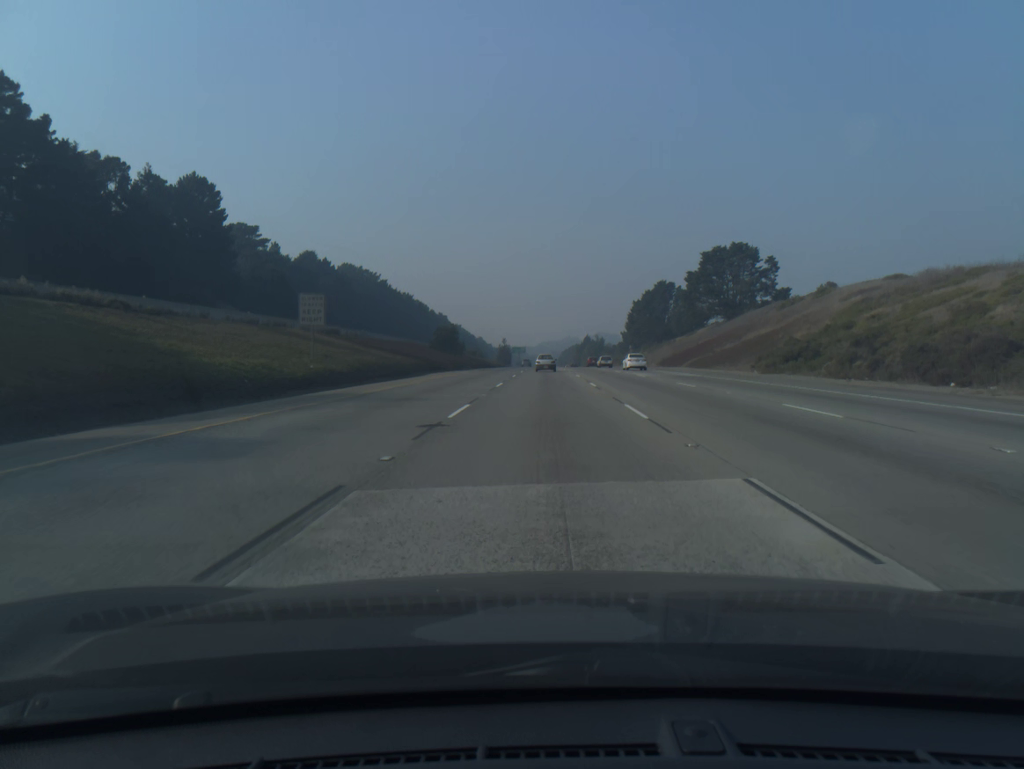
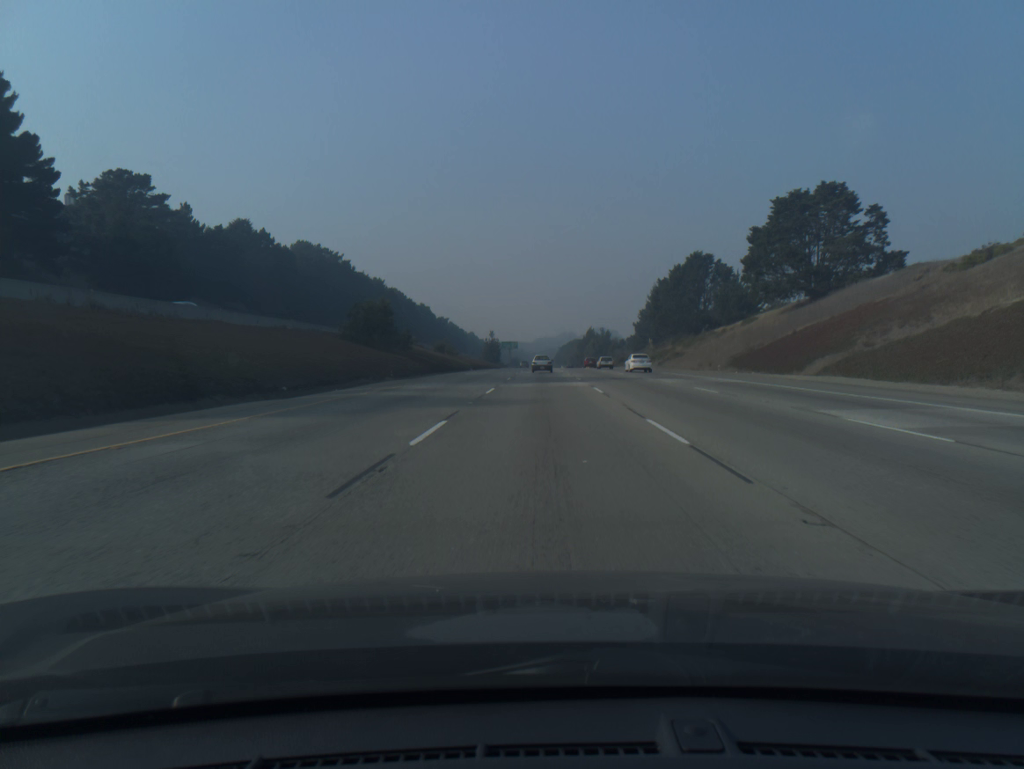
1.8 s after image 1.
(+0.1, +47.8) m; 0°
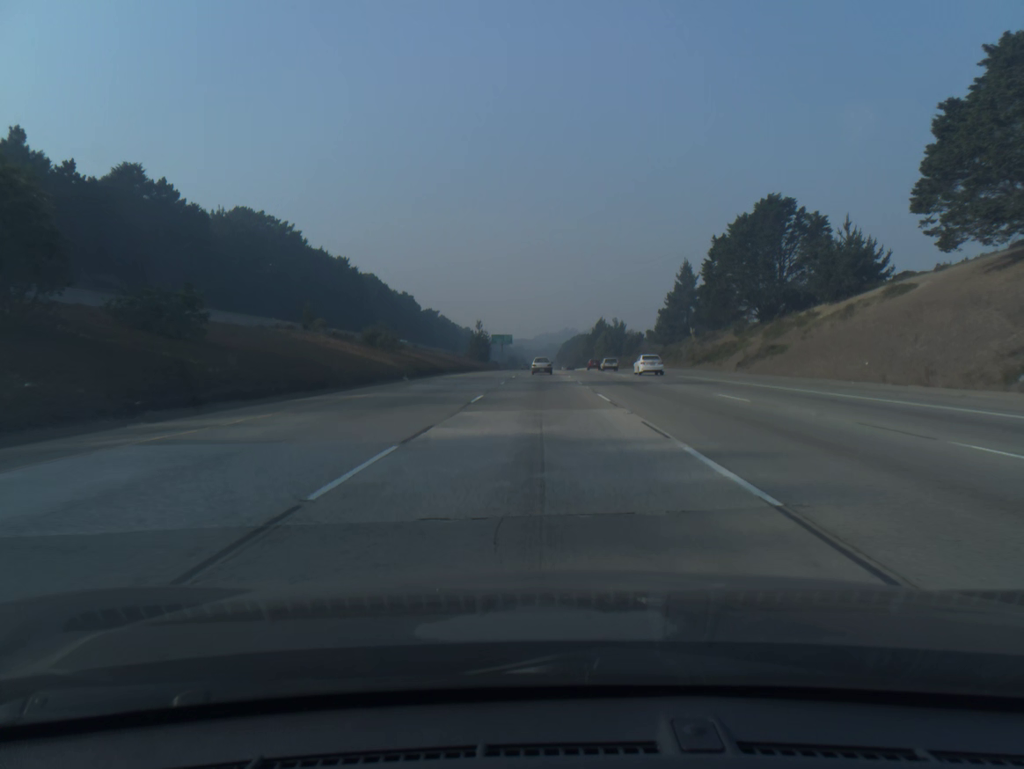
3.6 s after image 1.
(+0.1, +48.1) m; 0°
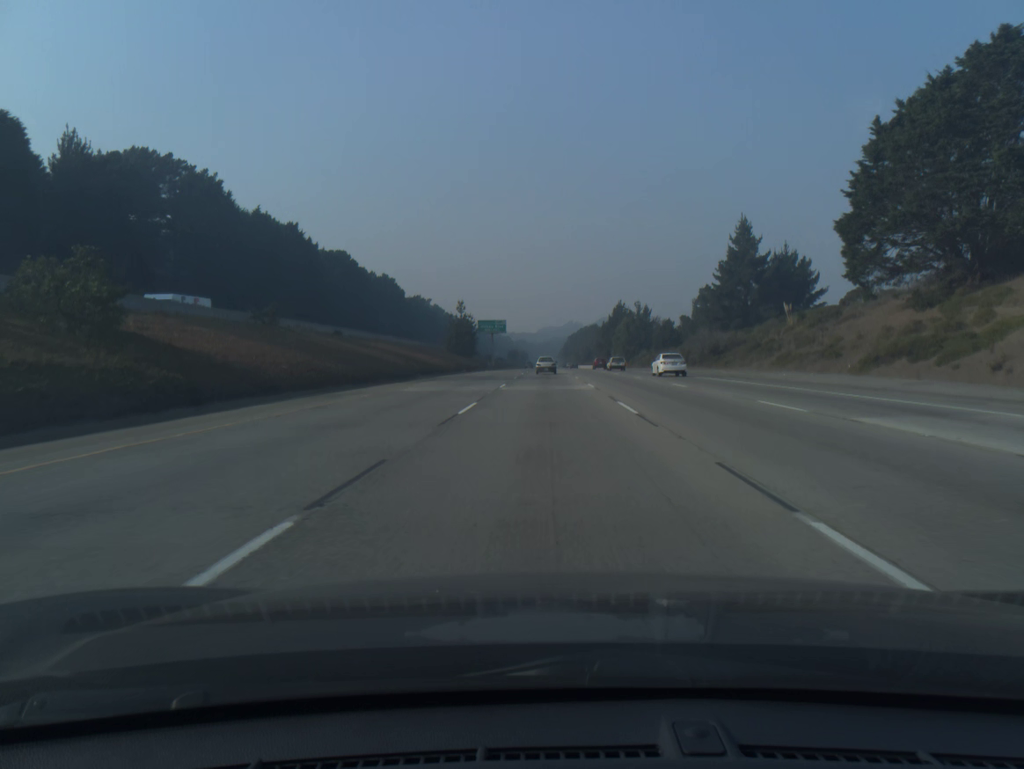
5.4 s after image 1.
(-0.1, +48.4) m; 0°
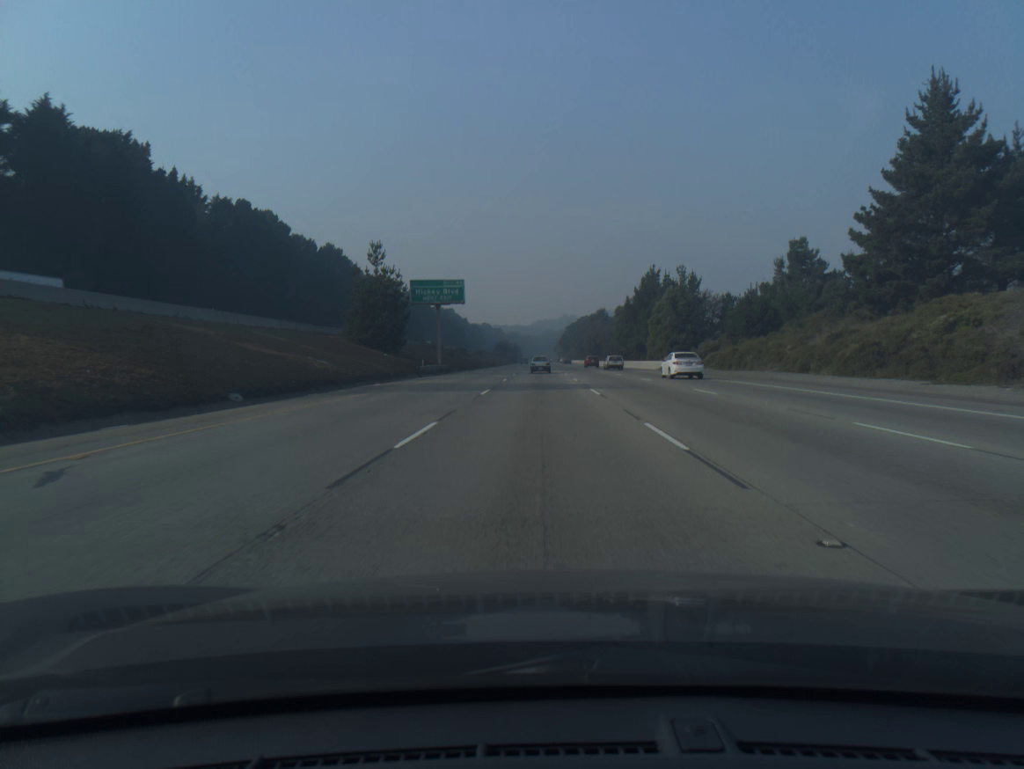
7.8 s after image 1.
(+0.2, +64.9) m; 0°
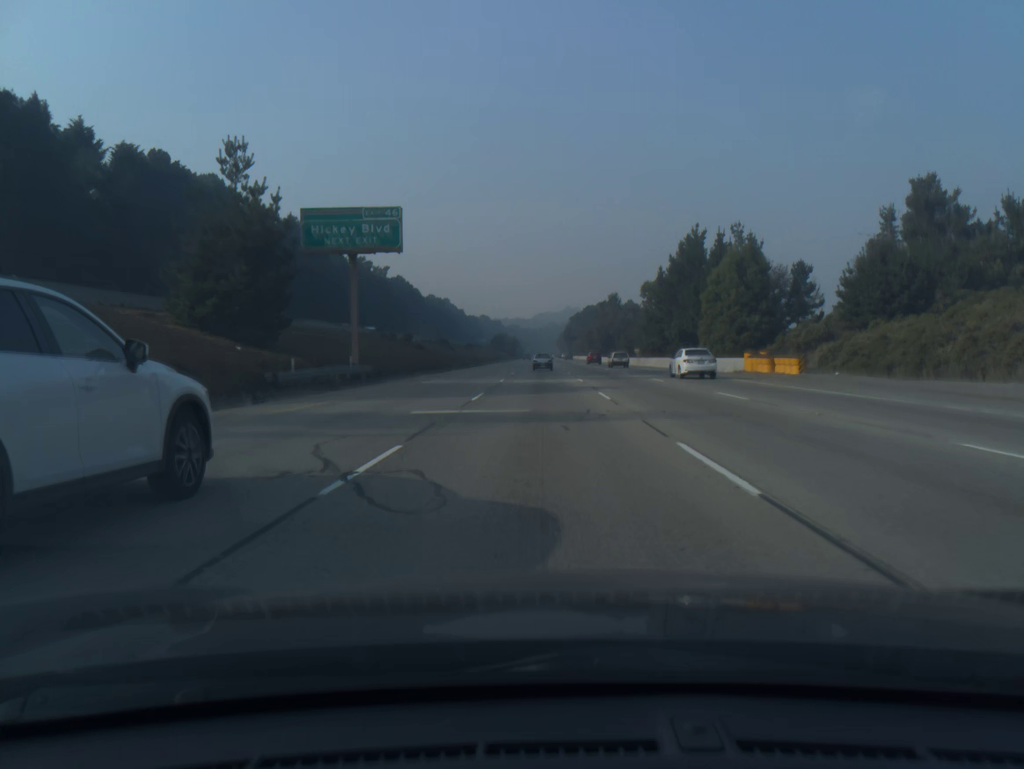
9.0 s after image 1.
(-0.1, +32.7) m; 0°
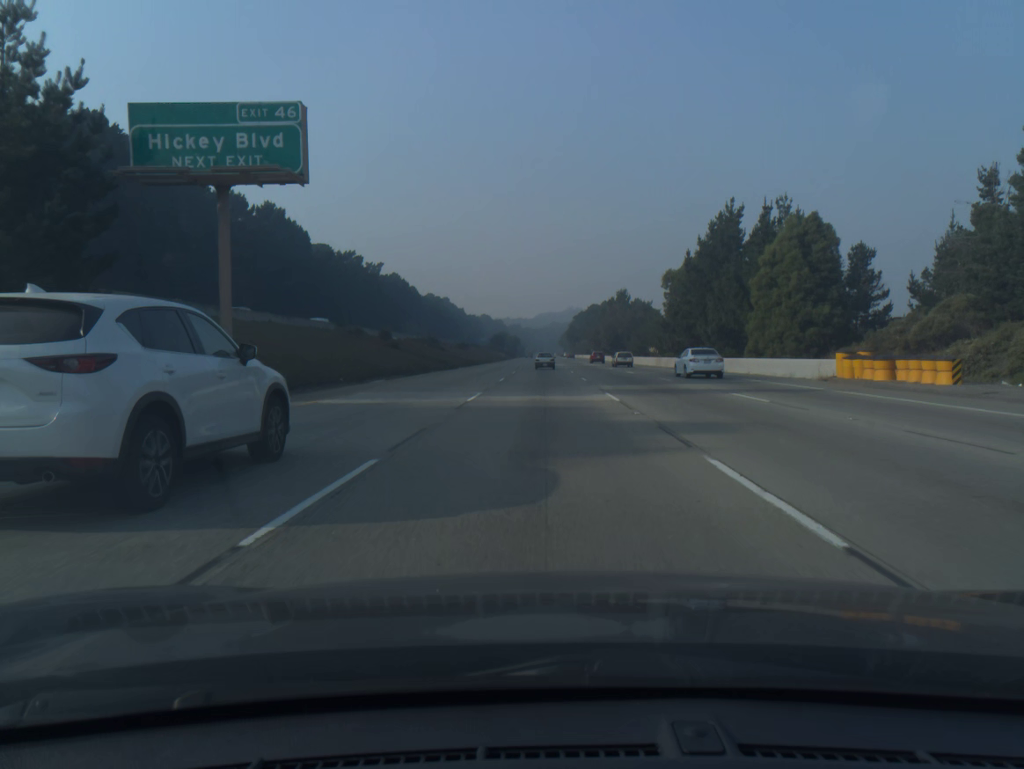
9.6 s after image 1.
(0.0, +16.4) m; 0°
